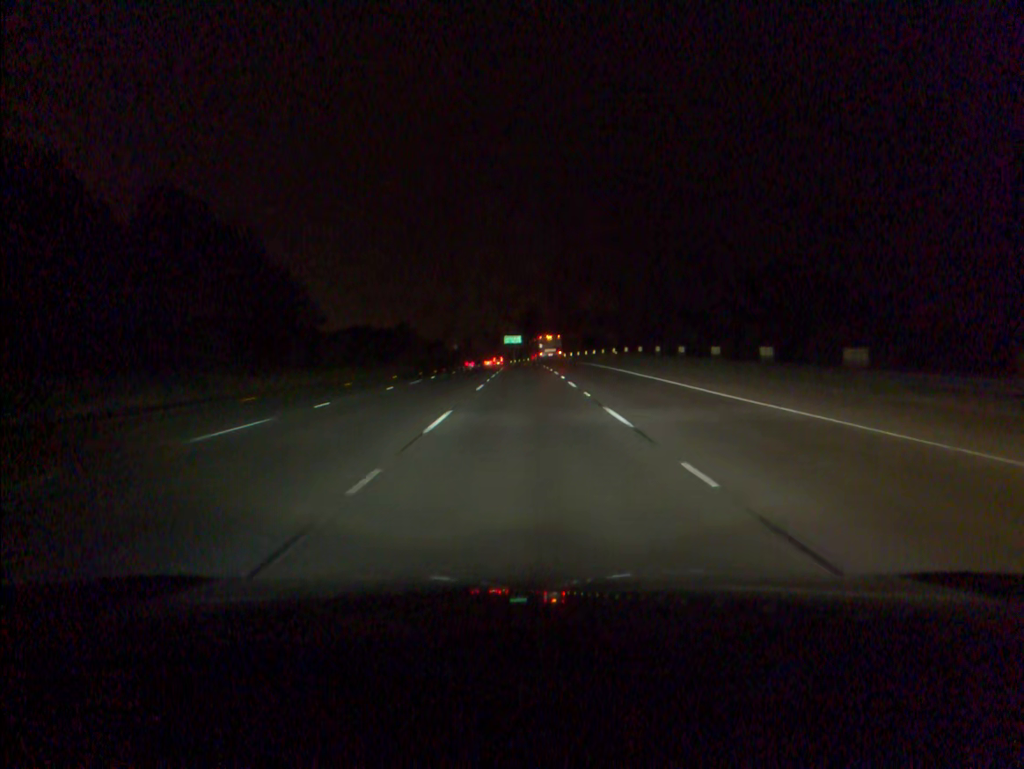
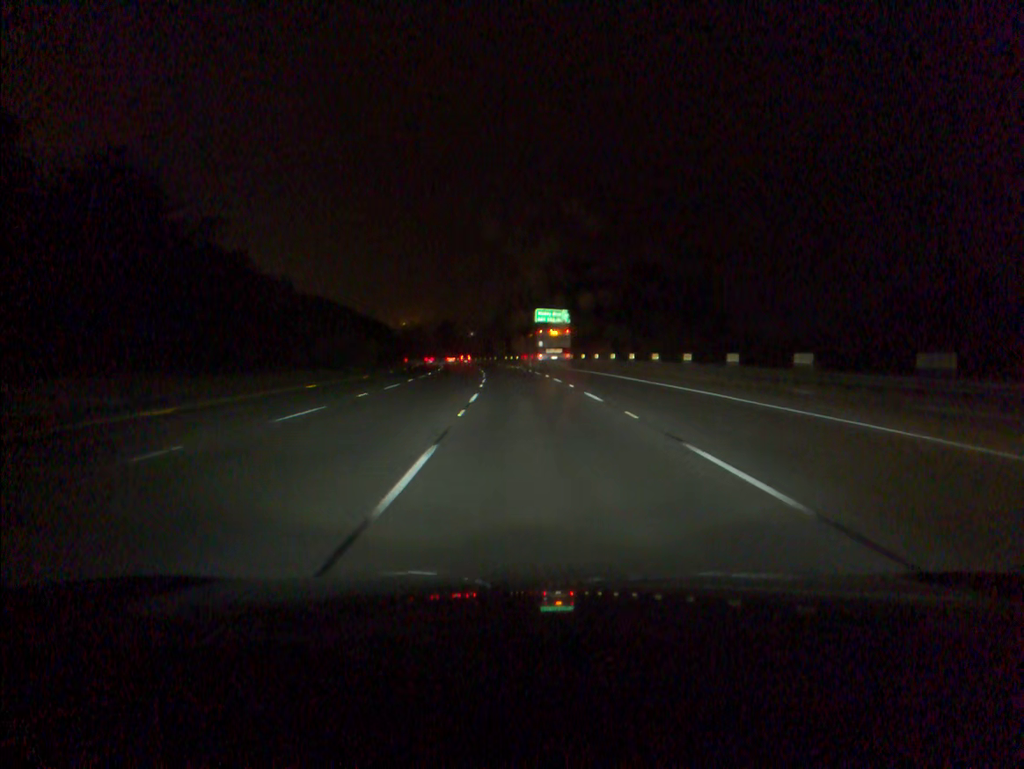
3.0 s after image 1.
(-1.2, +94.8) m; -2°
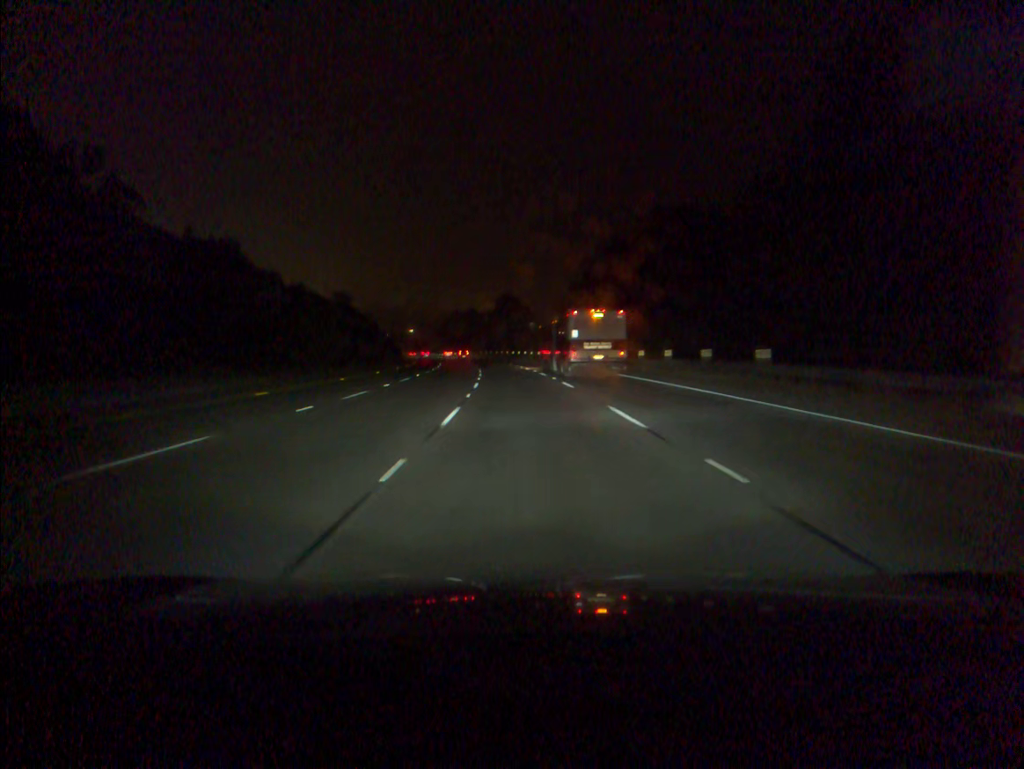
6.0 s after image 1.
(-4.4, +94.7) m; -6°
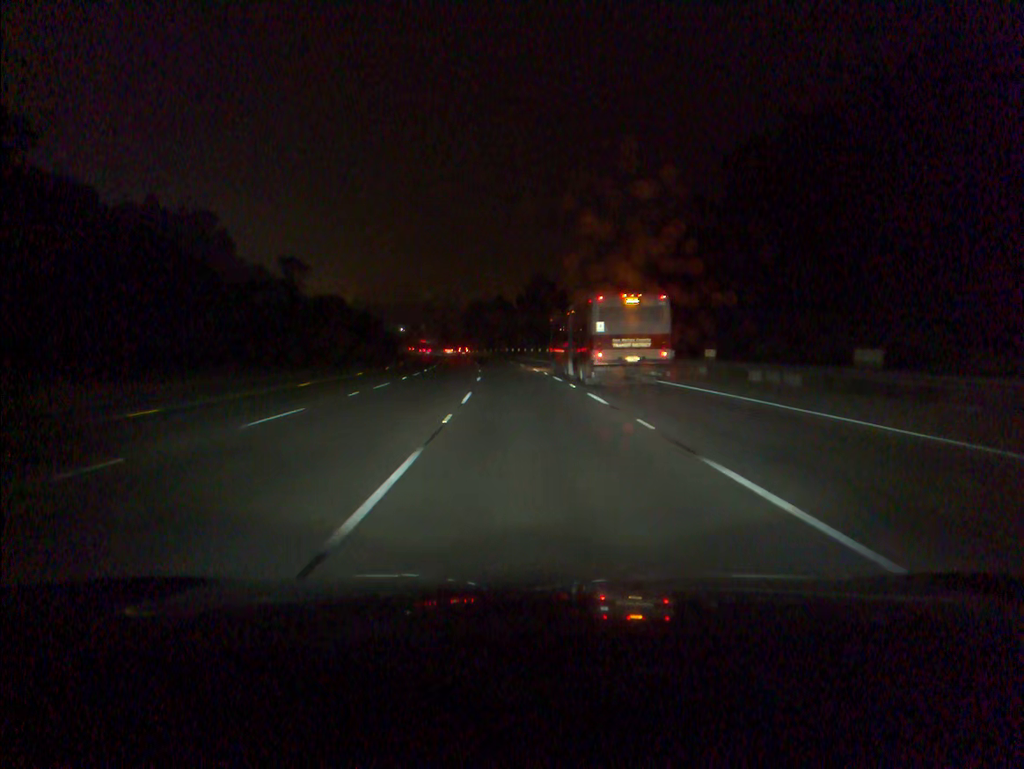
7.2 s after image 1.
(-0.8, +37.9) m; -2°
